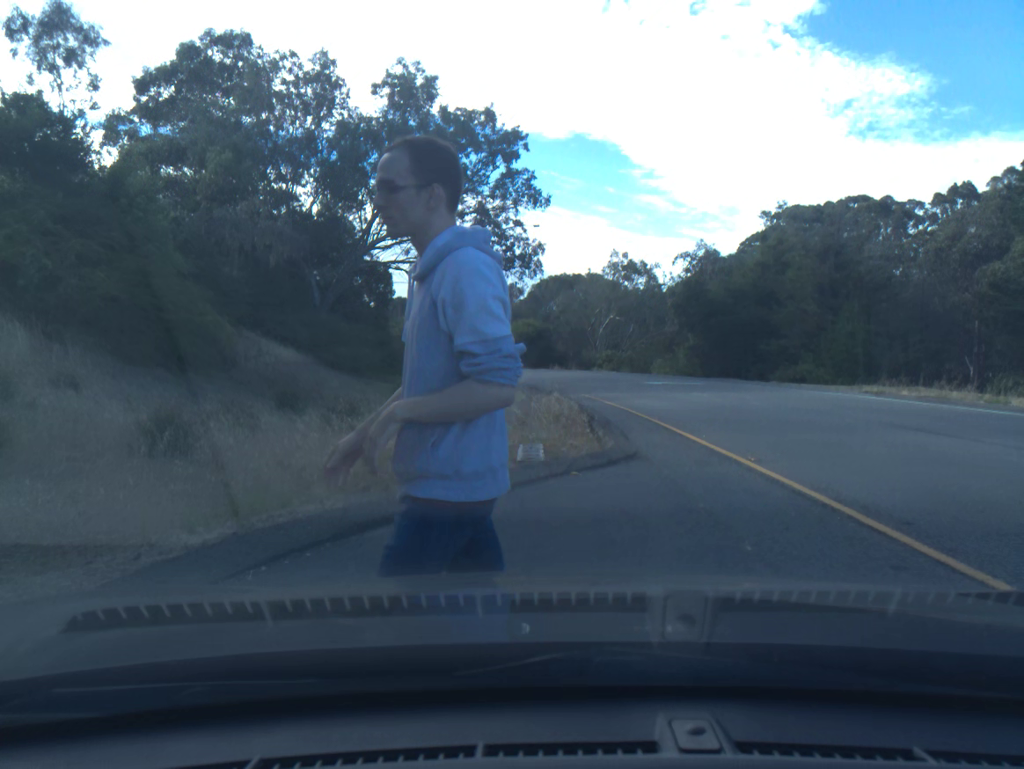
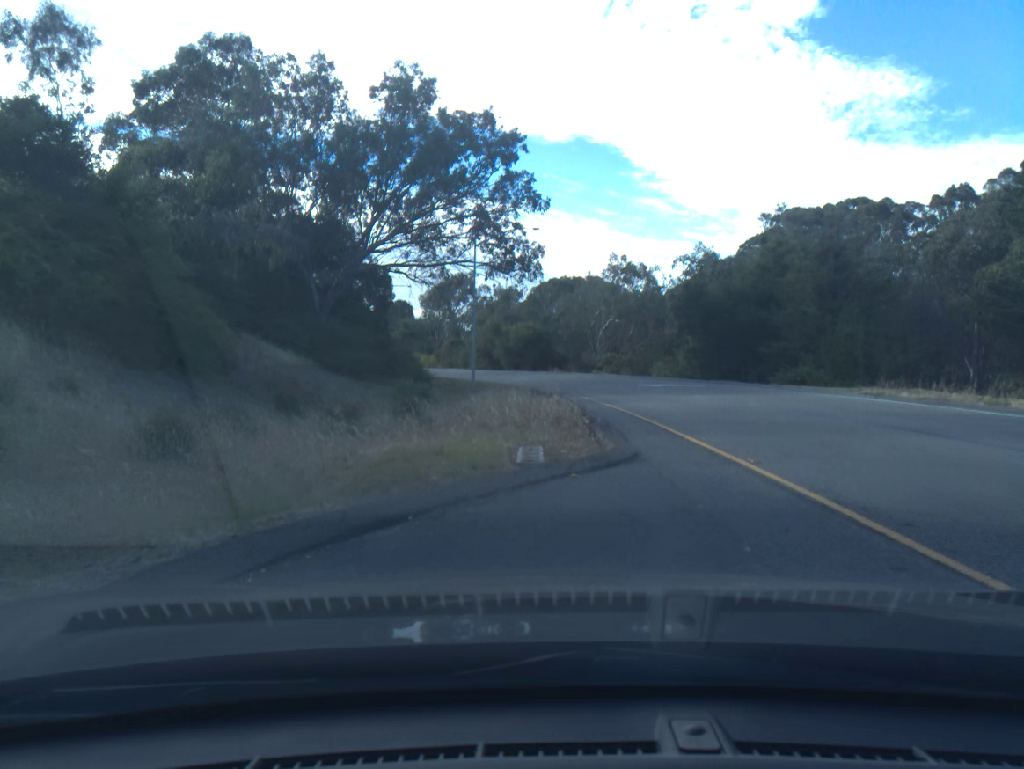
(0.0, 0.0) m; 0°
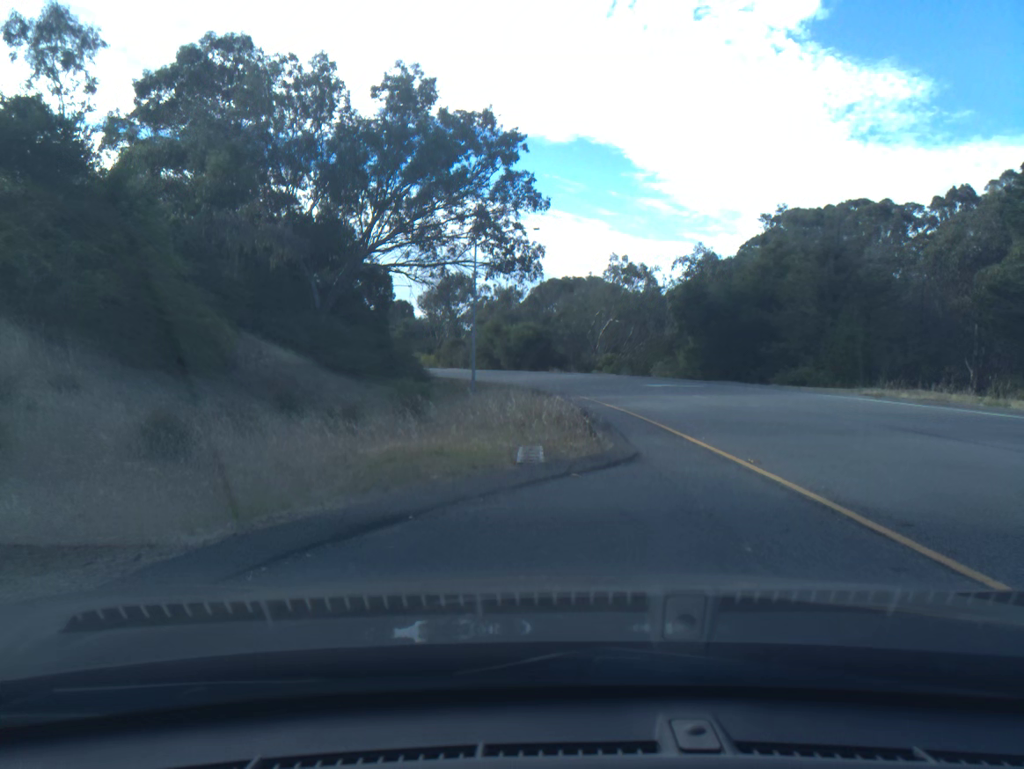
(0.0, 0.0) m; 0°
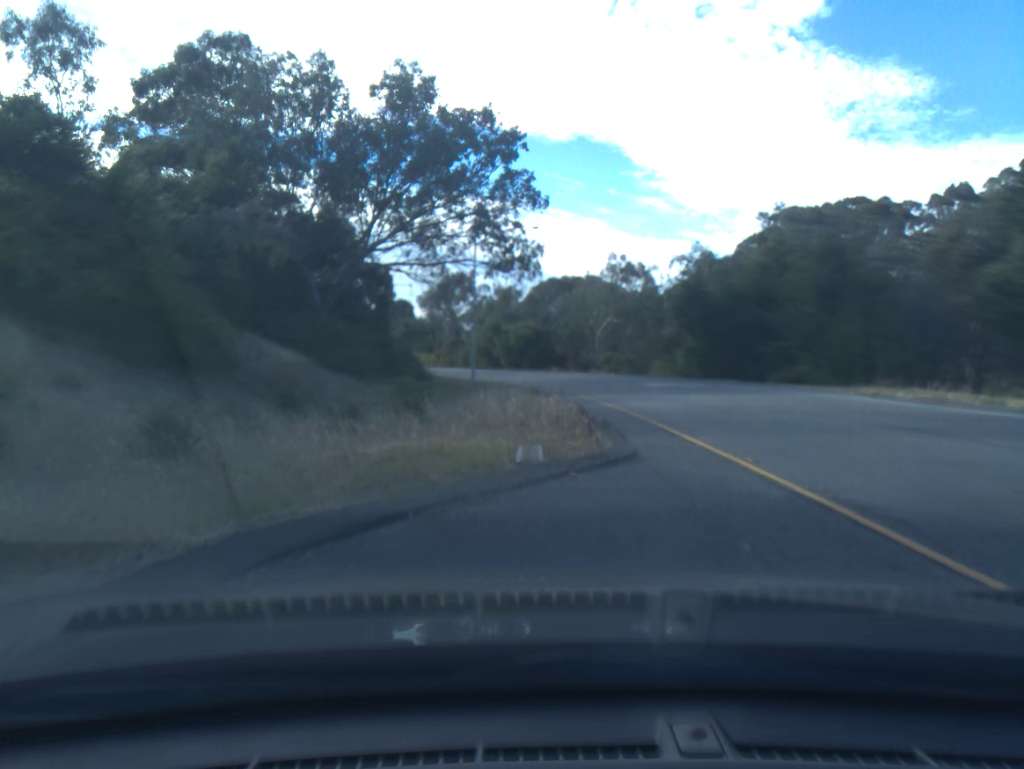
(0.0, 0.0) m; 0°
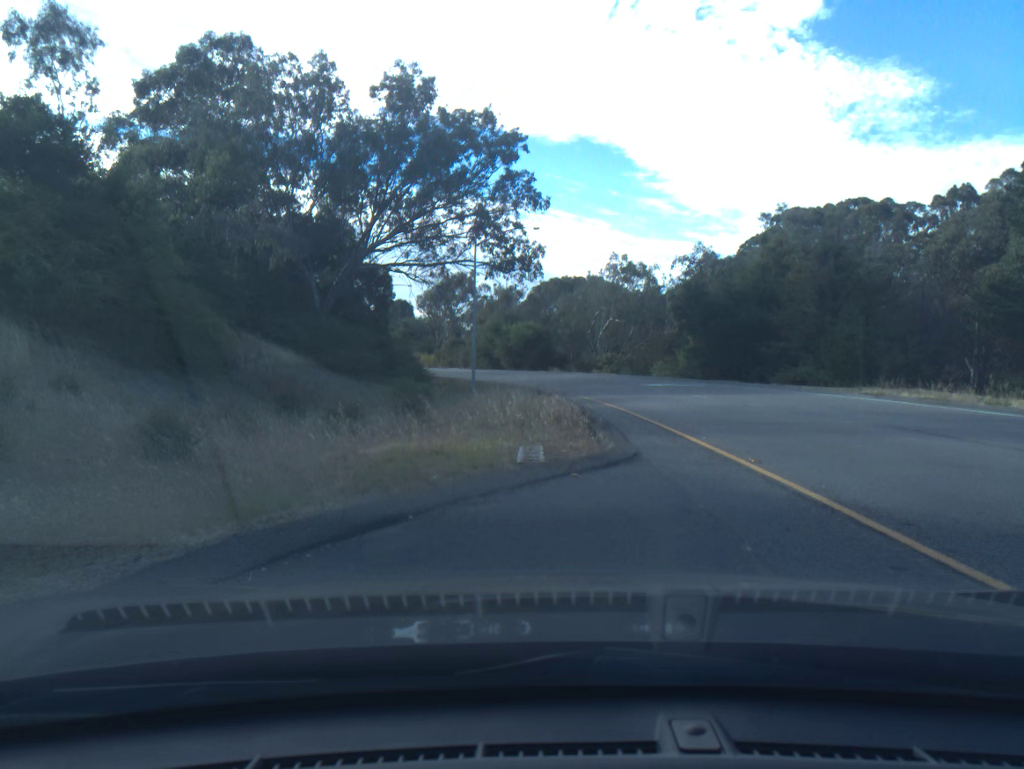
(0.0, 0.0) m; 0°
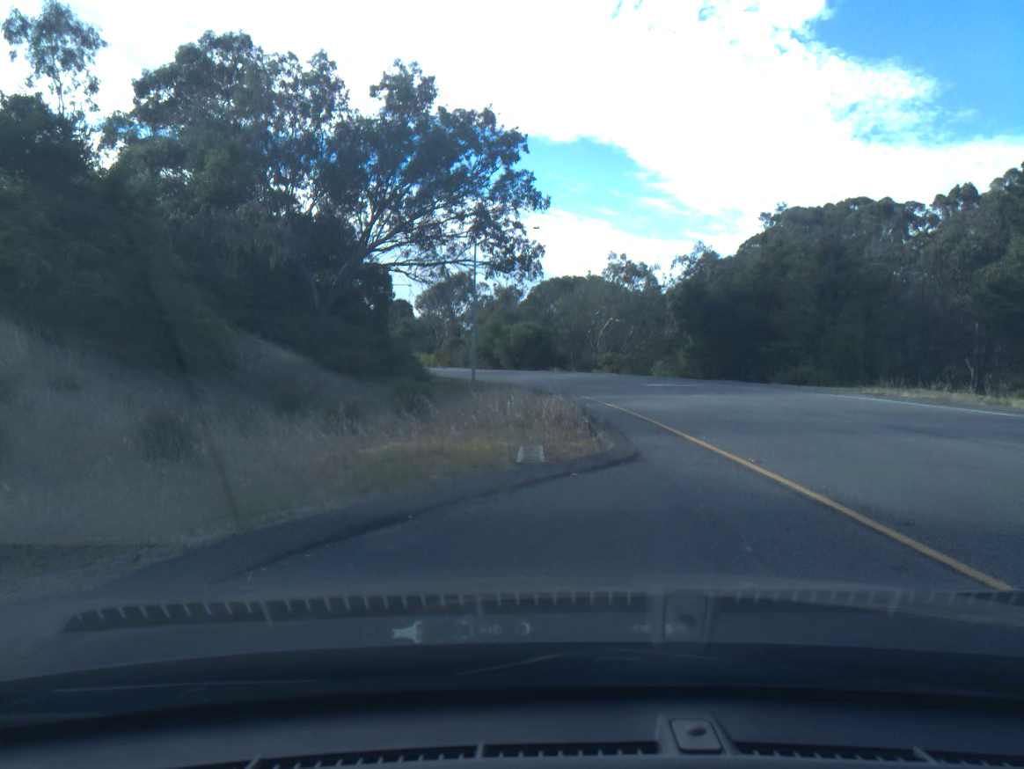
(0.0, 0.0) m; 0°
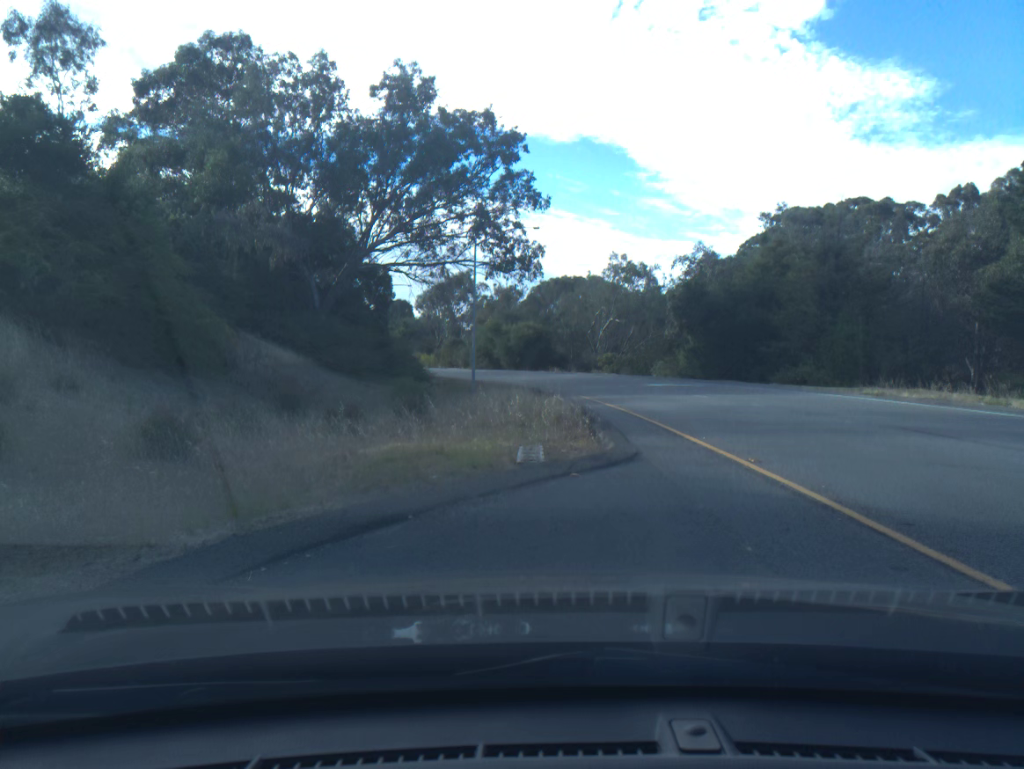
(0.0, 0.0) m; 0°
